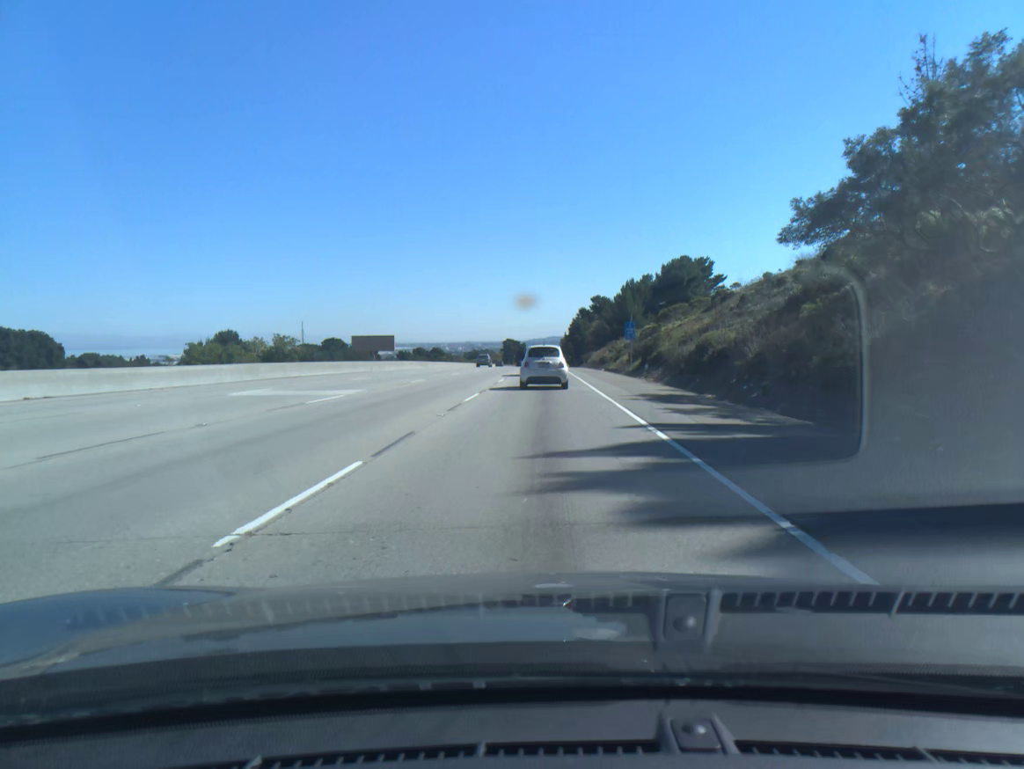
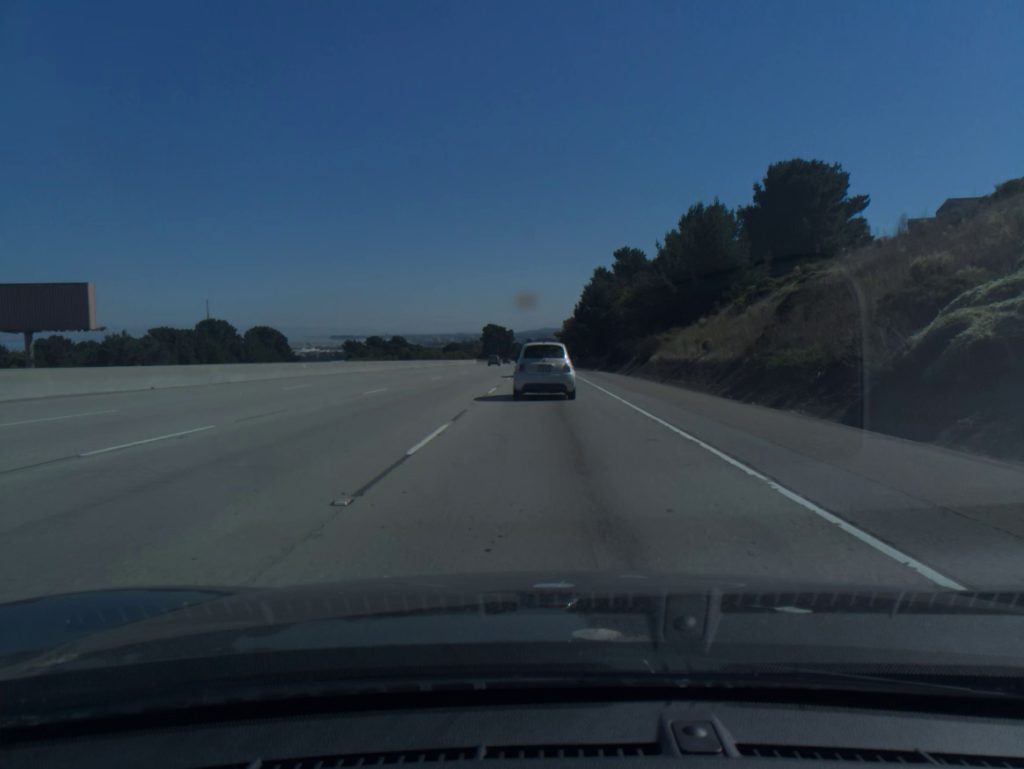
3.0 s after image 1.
(+0.1, +83.6) m; 0°
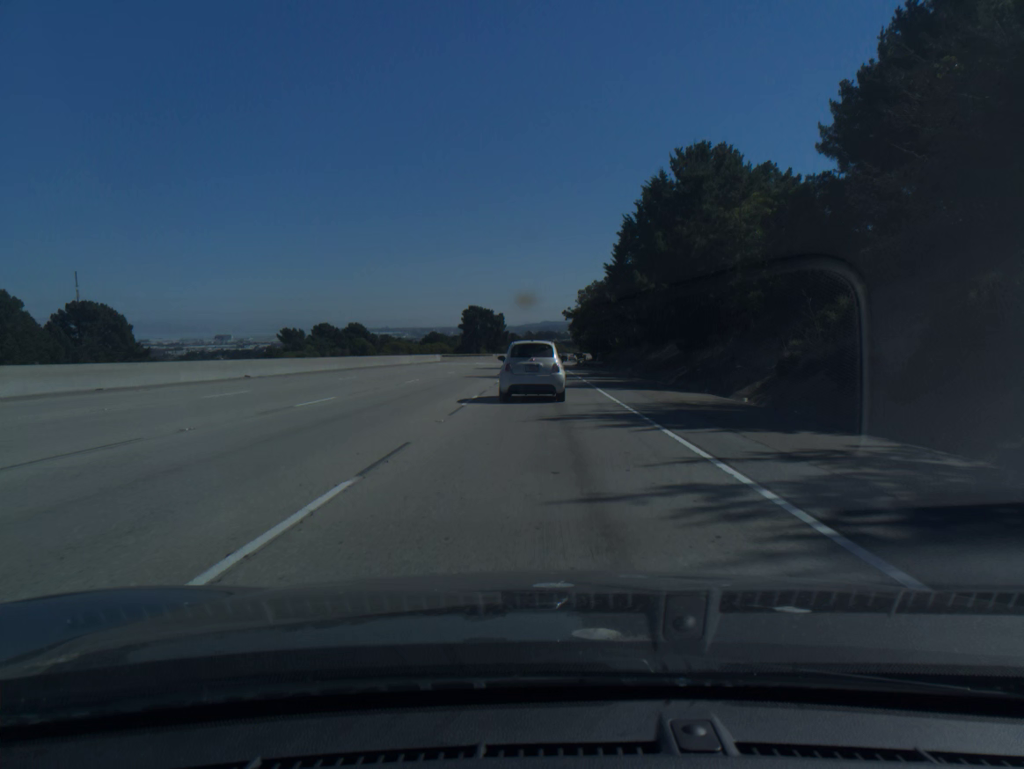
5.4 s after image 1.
(+0.1, +64.6) m; 0°
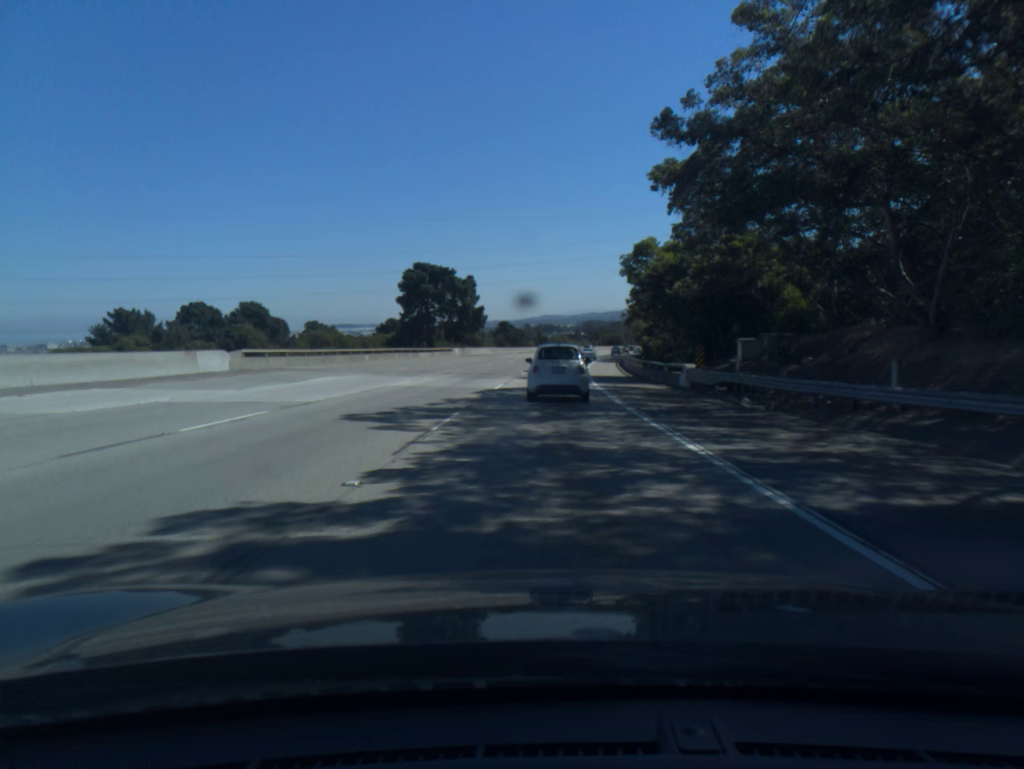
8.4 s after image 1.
(-0.1, +79.0) m; 0°
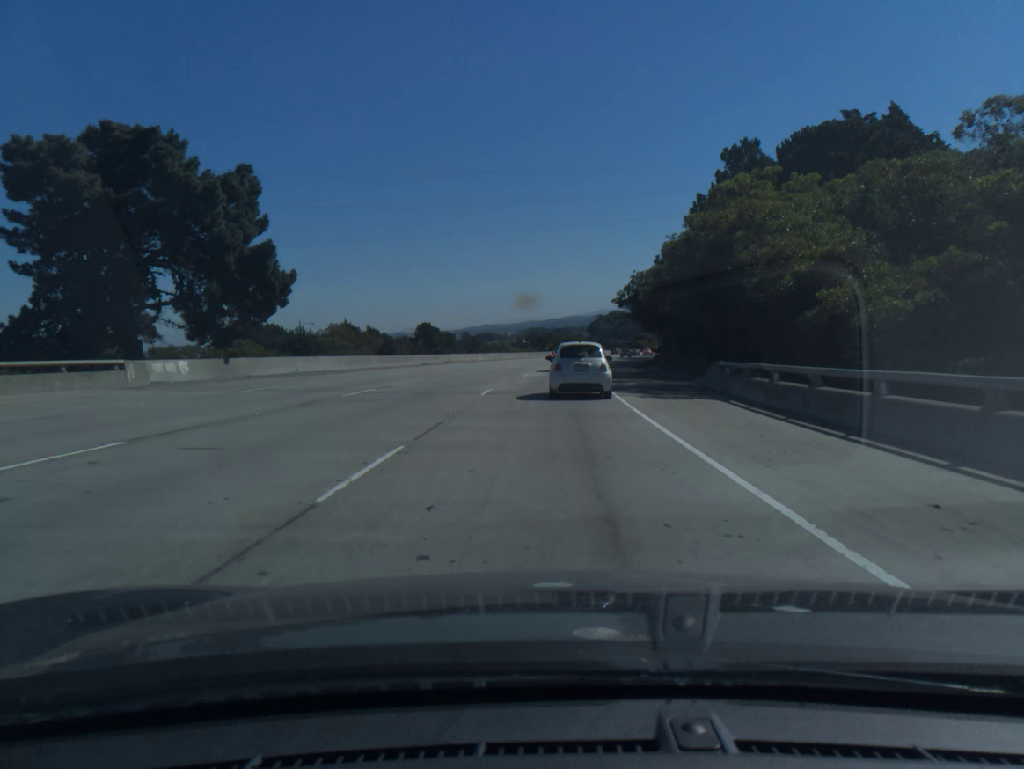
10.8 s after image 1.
(+2.0, +64.3) m; +4°
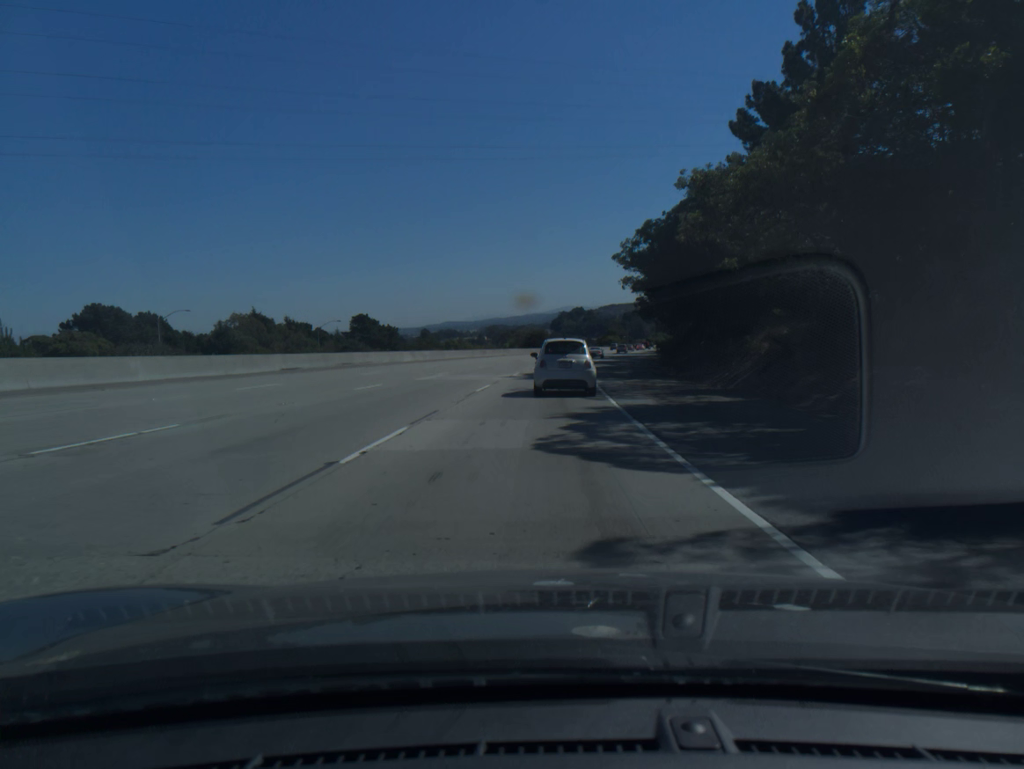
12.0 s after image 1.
(+0.8, +32.4) m; +3°
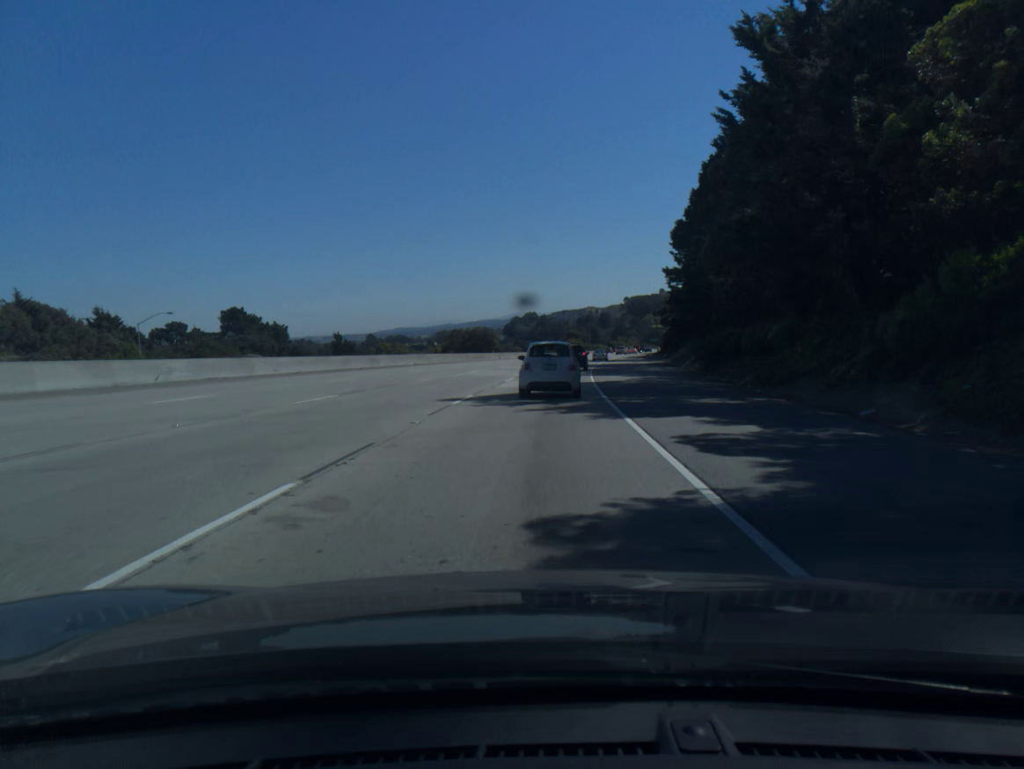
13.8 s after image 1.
(+1.6, +48.7) m; +3°
